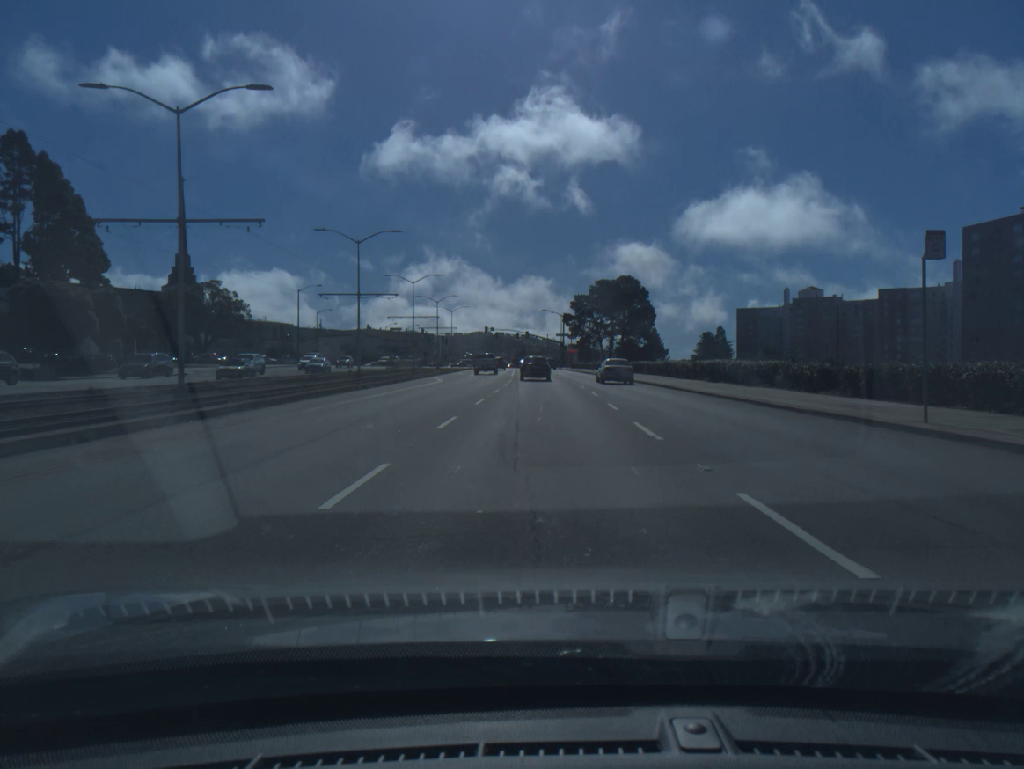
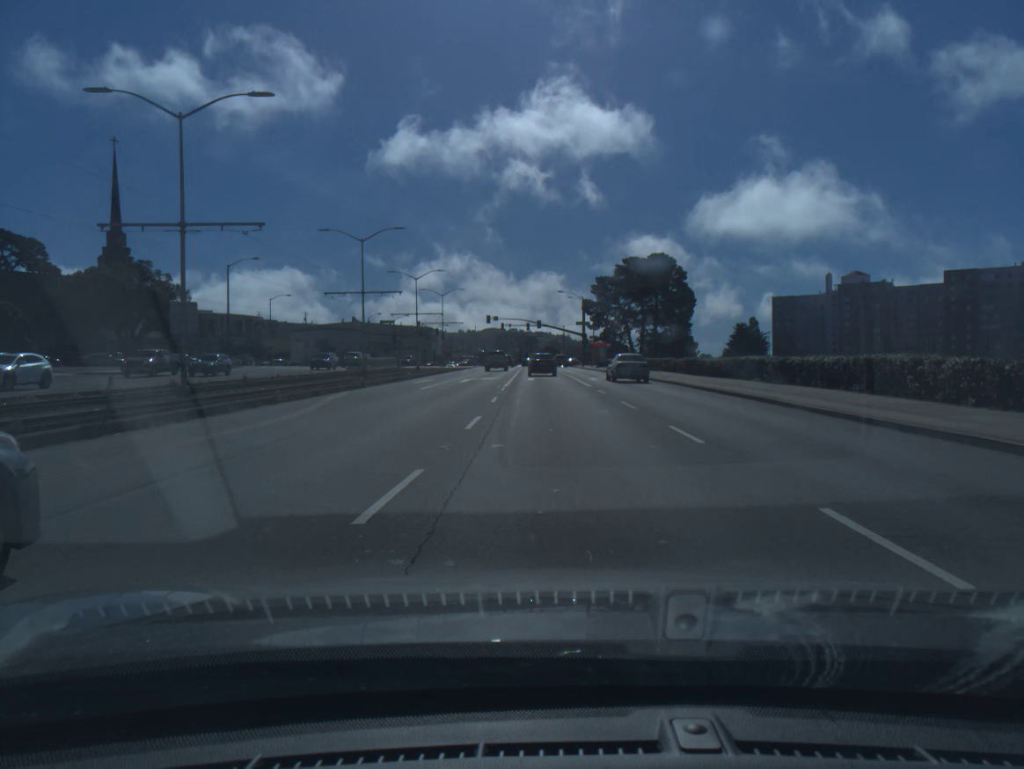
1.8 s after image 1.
(-0.3, +30.3) m; -1°
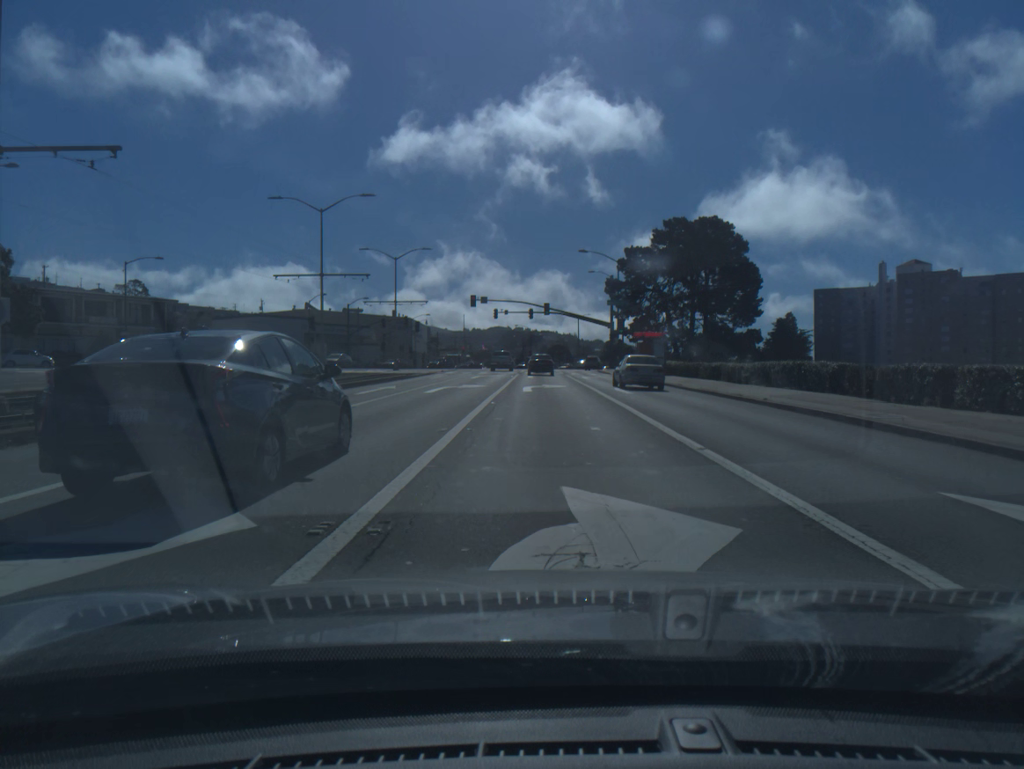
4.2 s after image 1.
(-0.3, +40.1) m; 0°
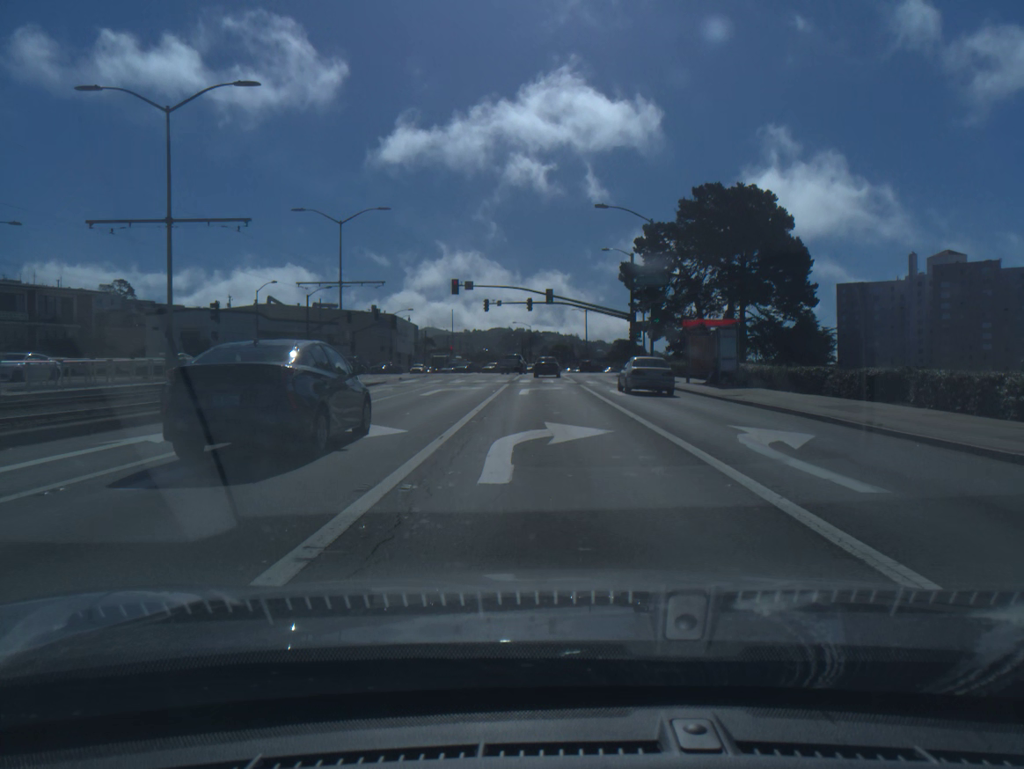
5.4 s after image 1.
(0.0, +19.5) m; 0°
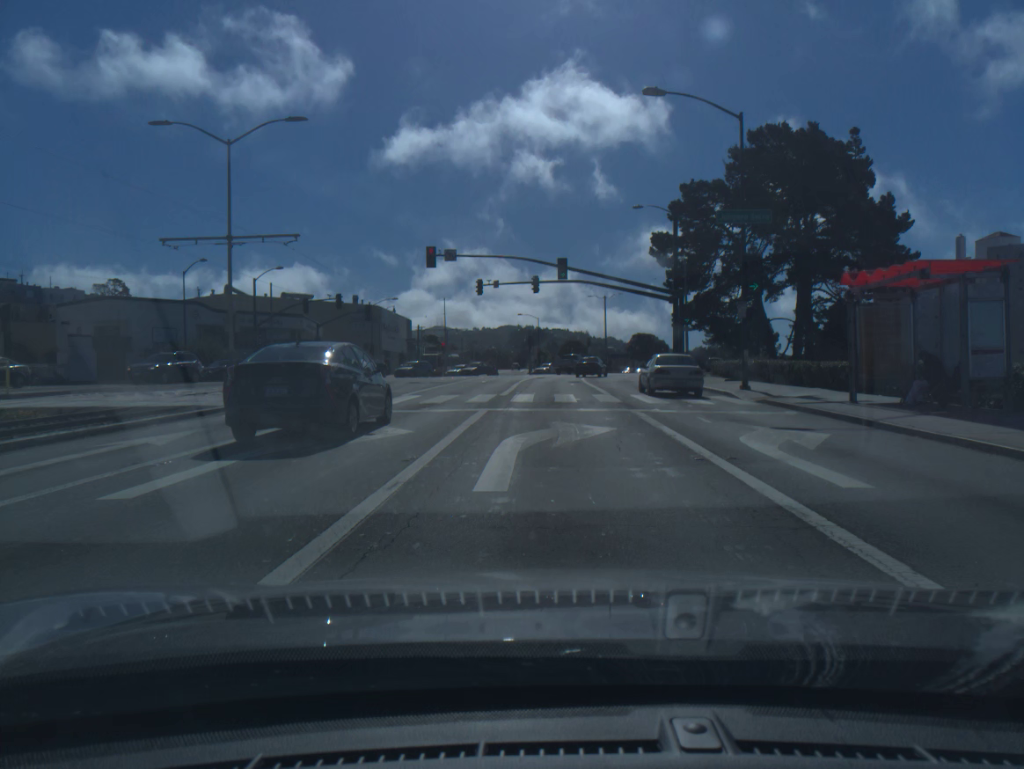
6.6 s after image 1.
(-0.1, +19.4) m; -1°
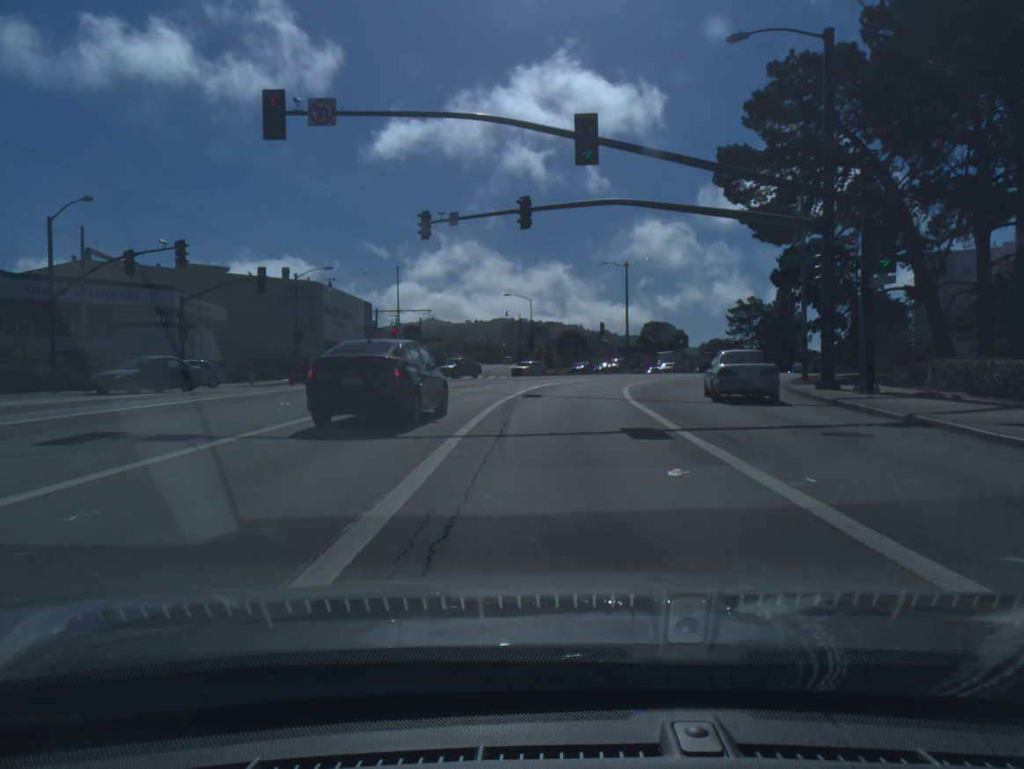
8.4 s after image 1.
(0.0, +28.6) m; 0°
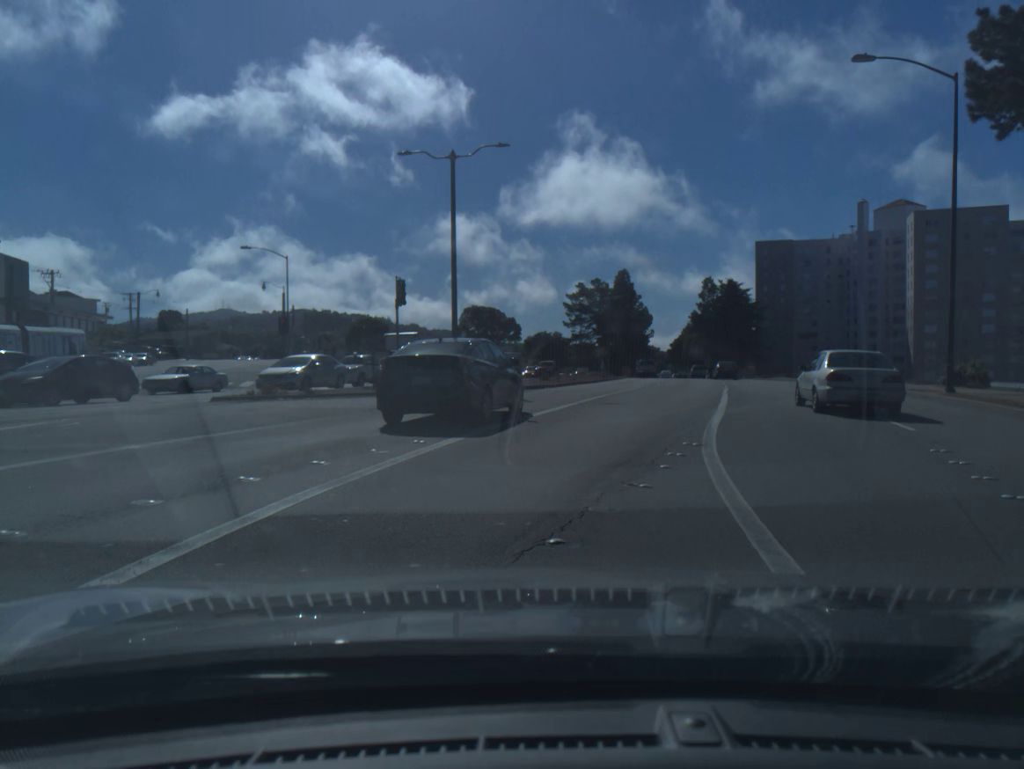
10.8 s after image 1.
(+2.9, +35.6) m; +14°
